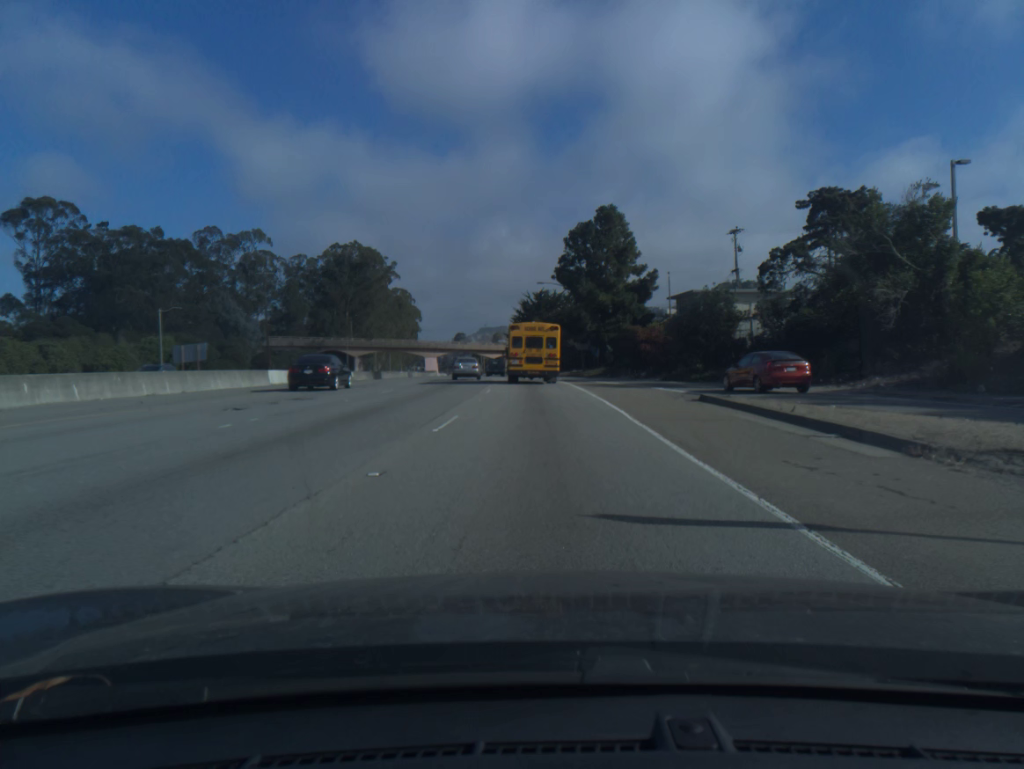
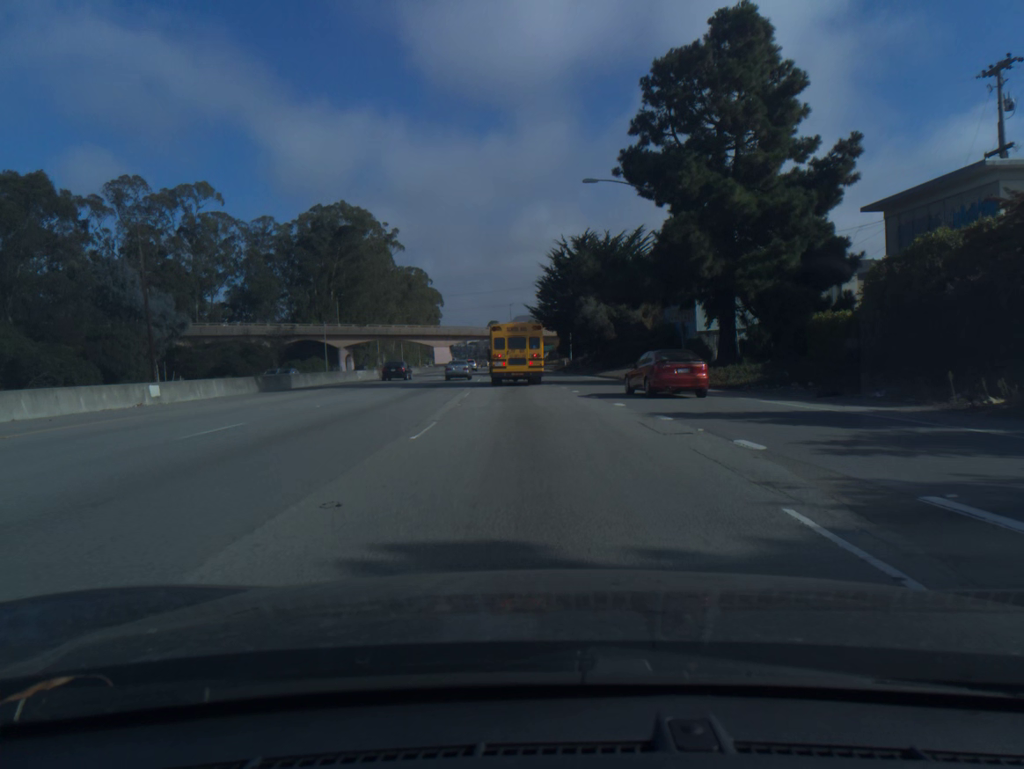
(-0.8, +45.1) m; -3°
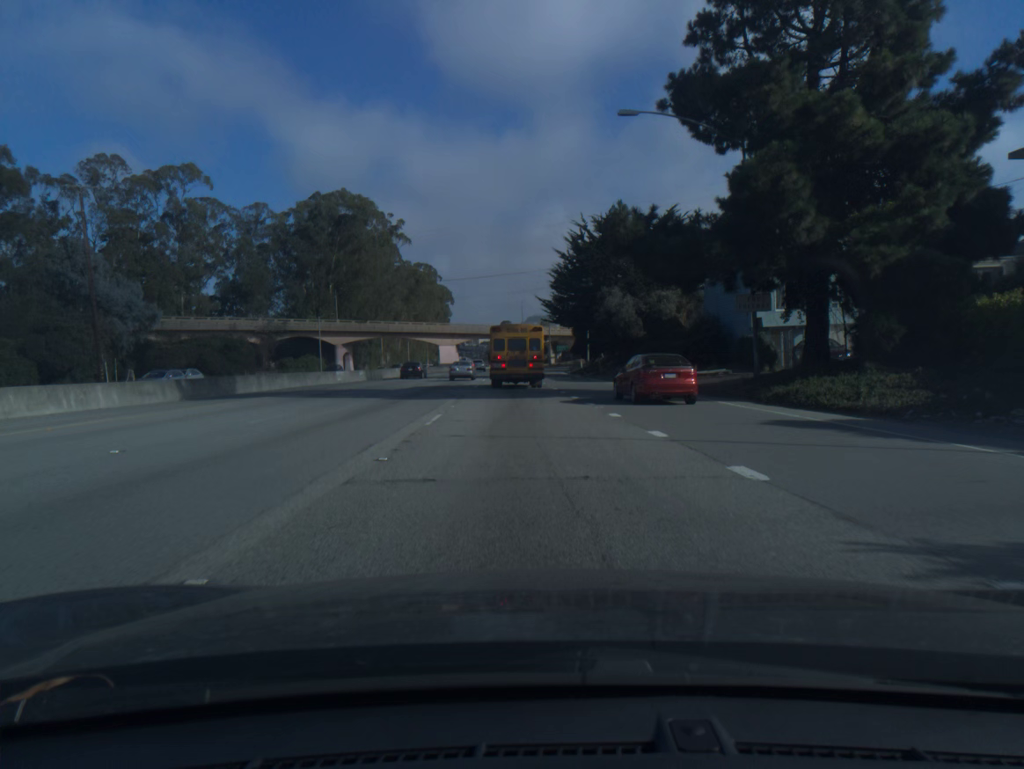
(-0.1, +11.2) m; -1°
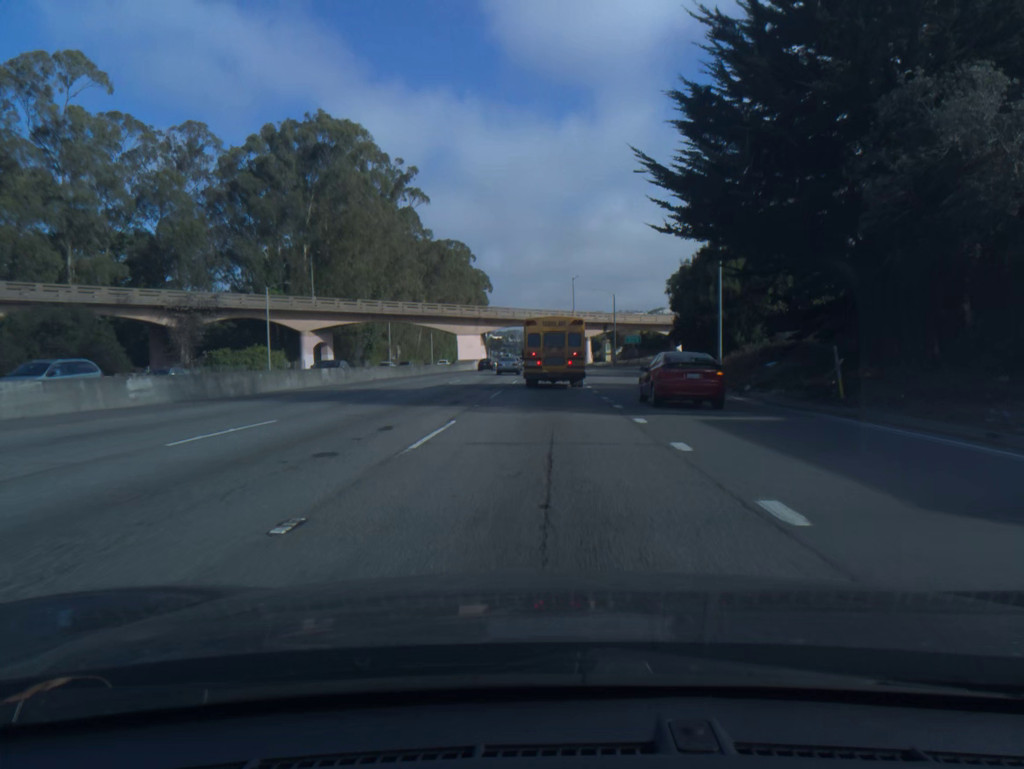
(-1.5, +42.7) m; -3°
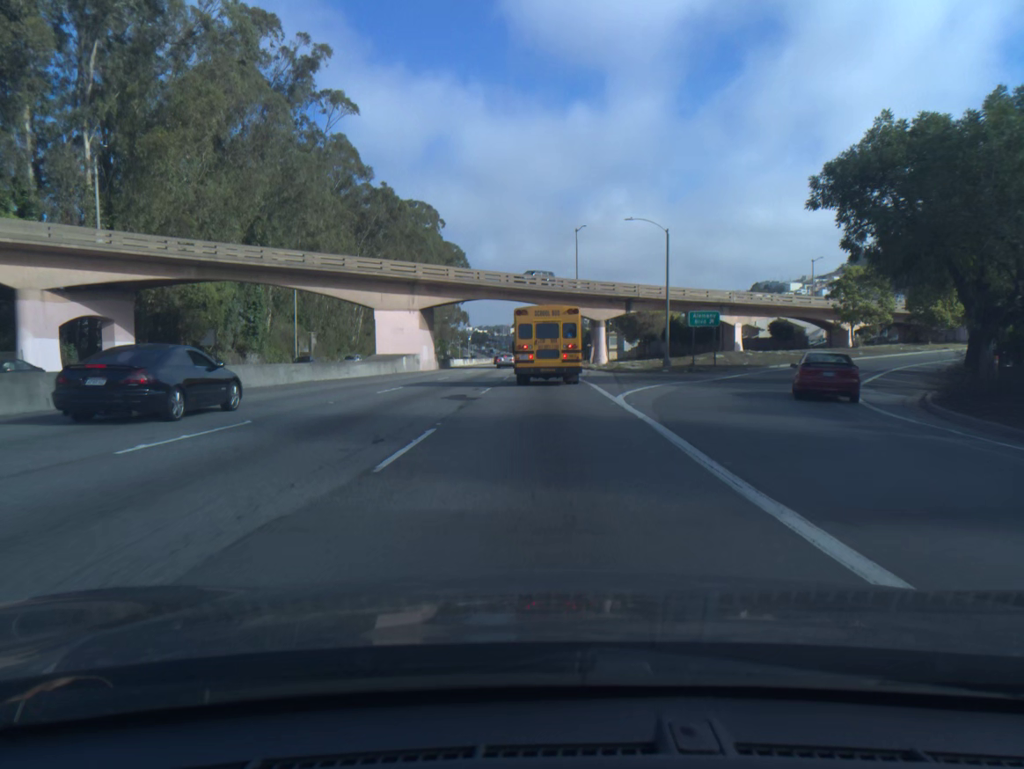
(+0.4, +46.2) m; +1°
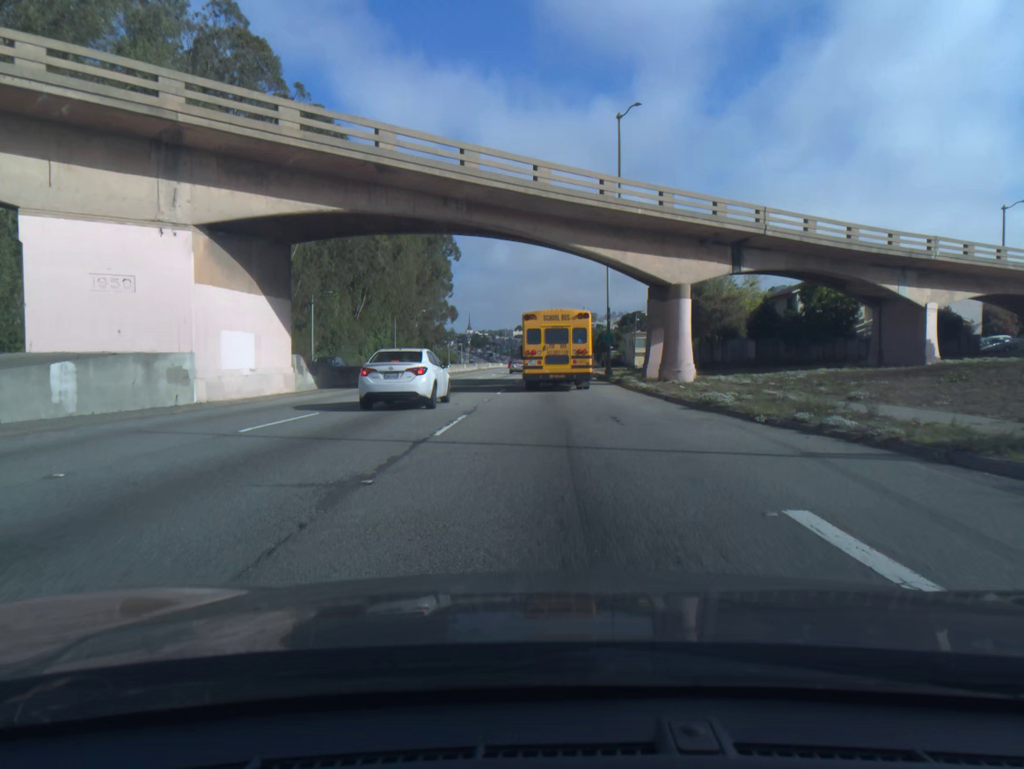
(0.0, +40.8) m; 0°
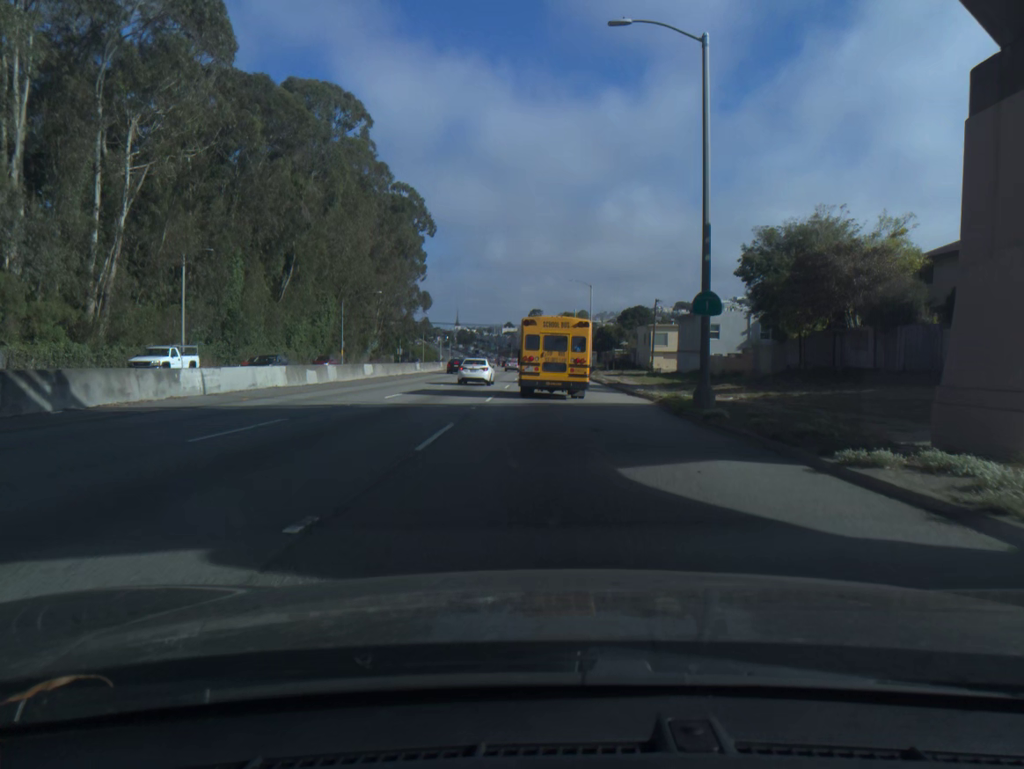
(+0.3, +31.6) m; +1°
